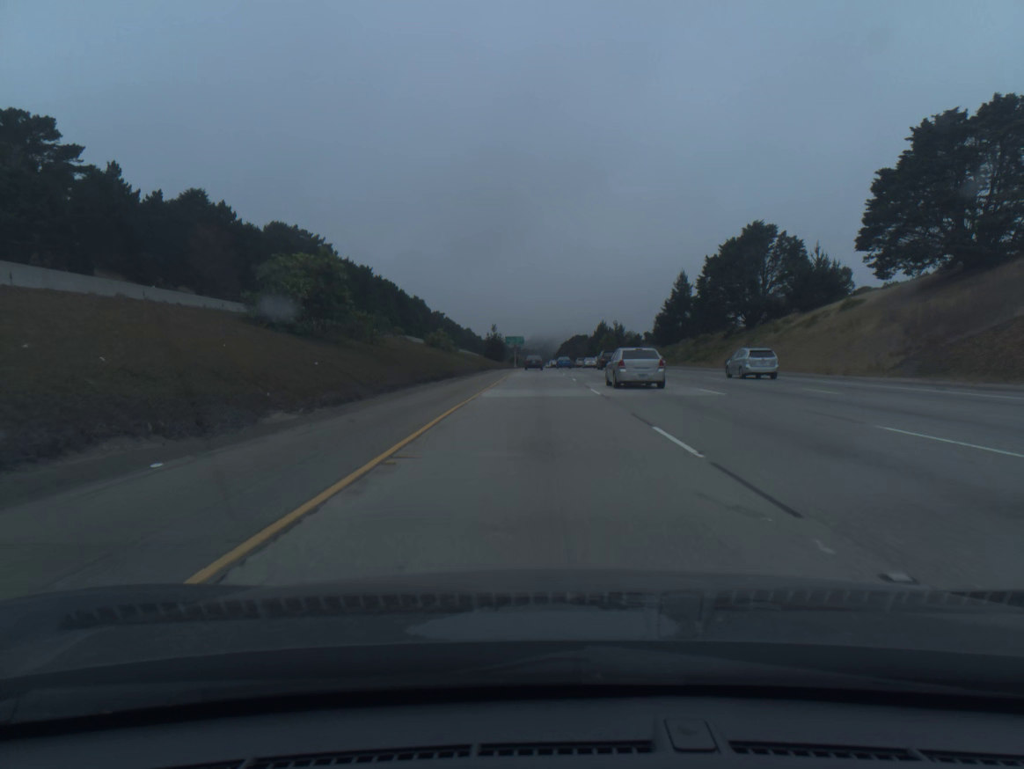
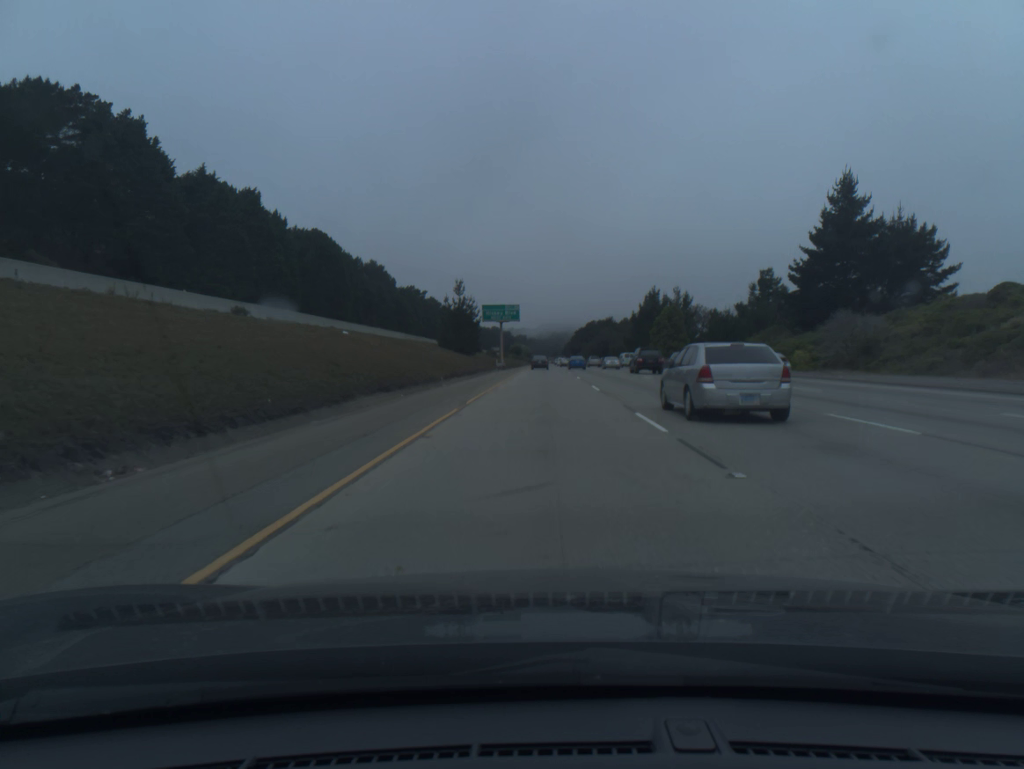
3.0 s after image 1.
(-0.1, +99.3) m; 0°
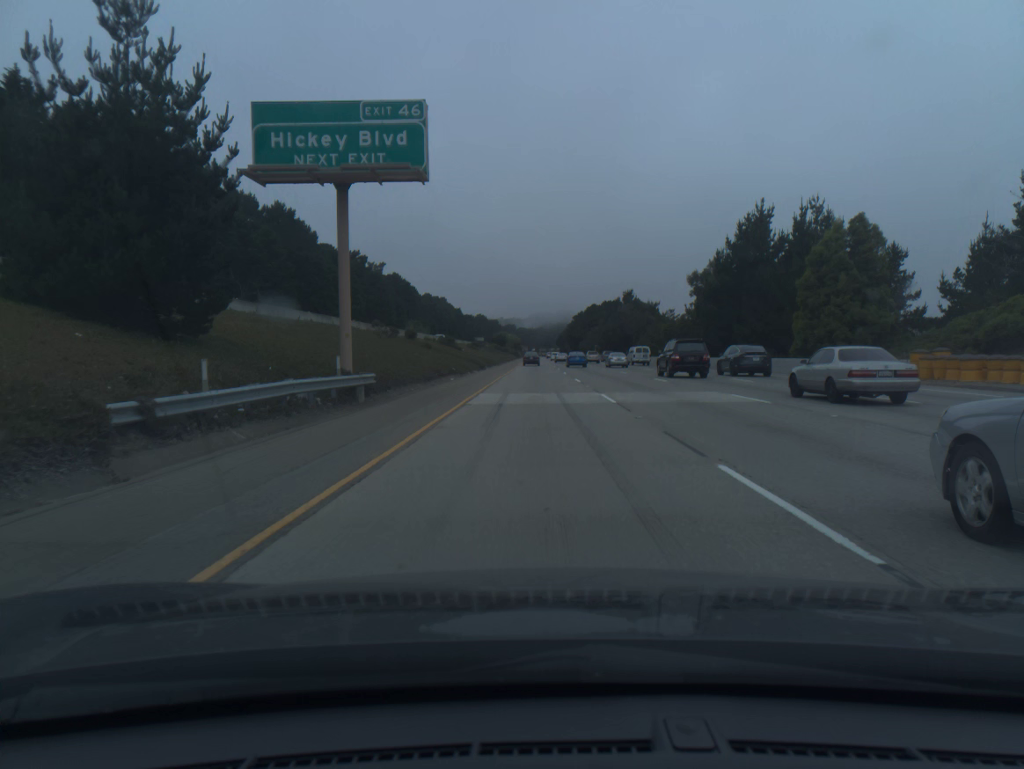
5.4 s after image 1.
(+0.5, +80.7) m; +1°
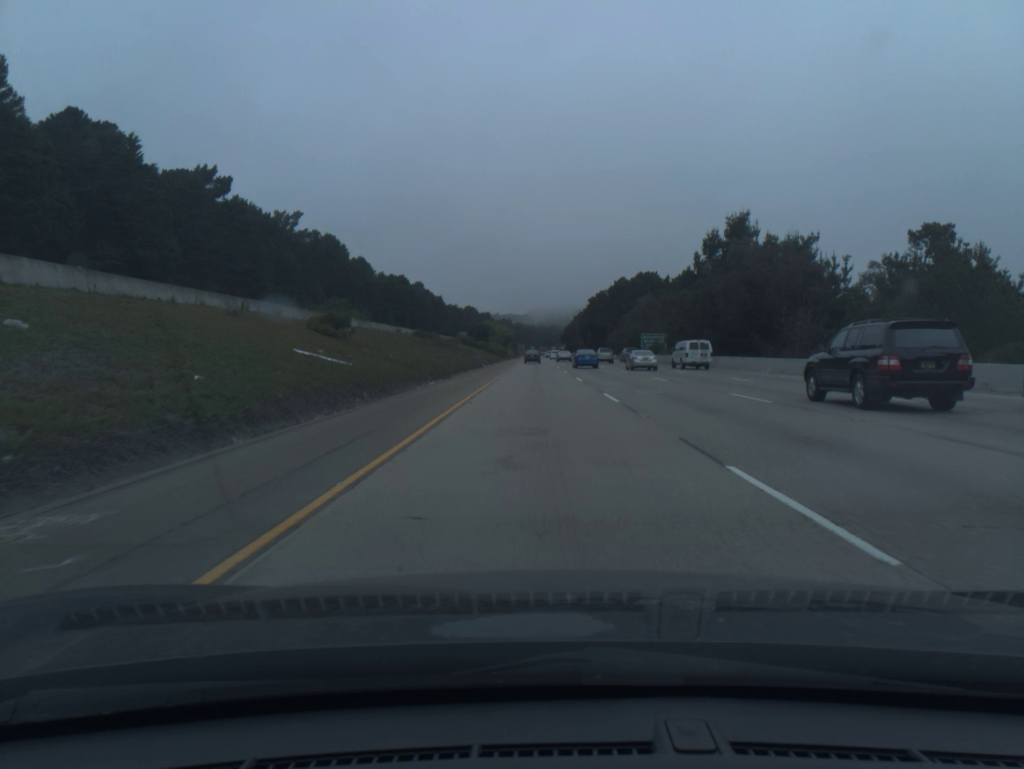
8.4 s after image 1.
(-0.4, +102.4) m; 0°
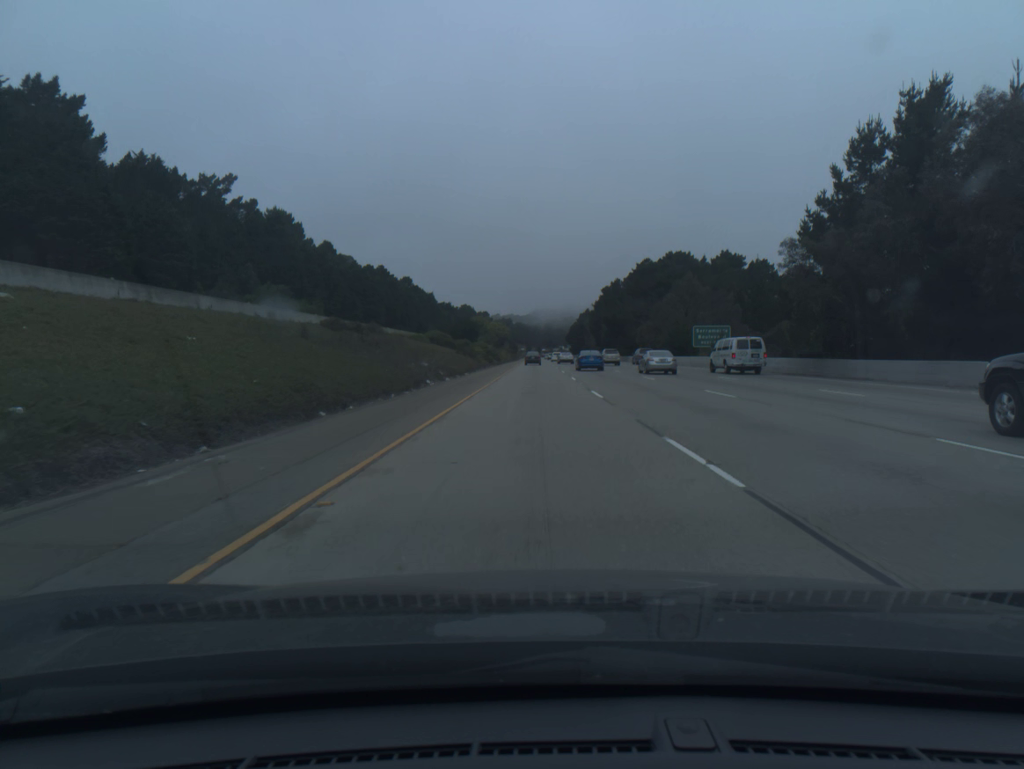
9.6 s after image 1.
(0.0, +41.2) m; 0°
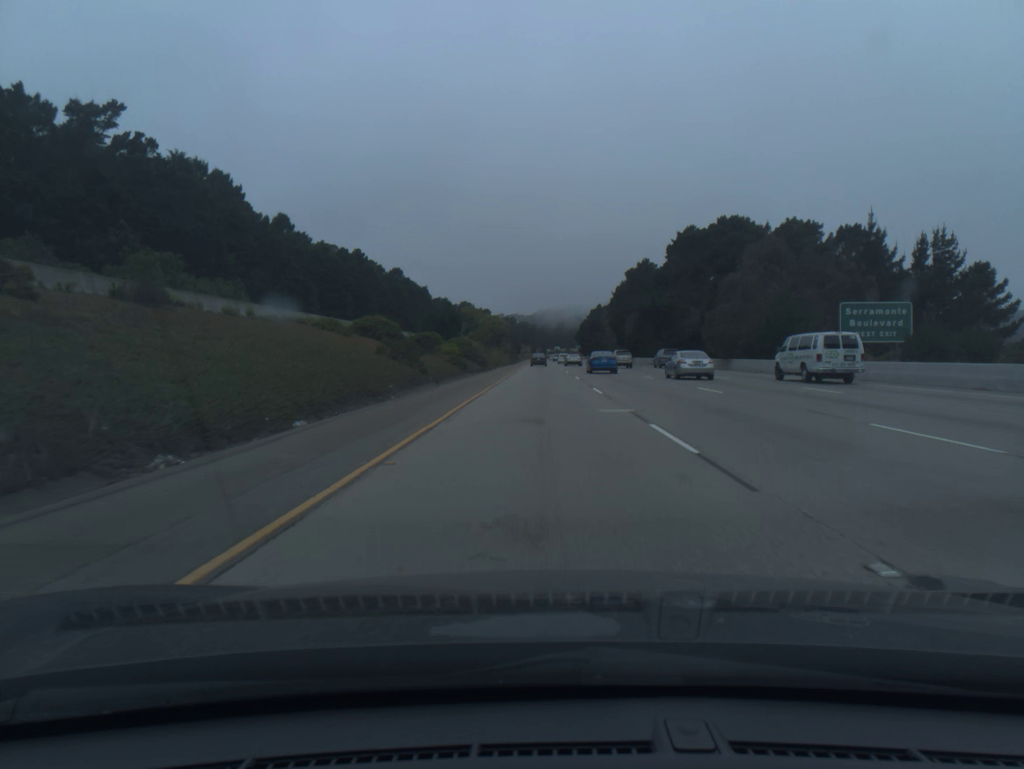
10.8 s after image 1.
(-0.1, +41.3) m; 0°
